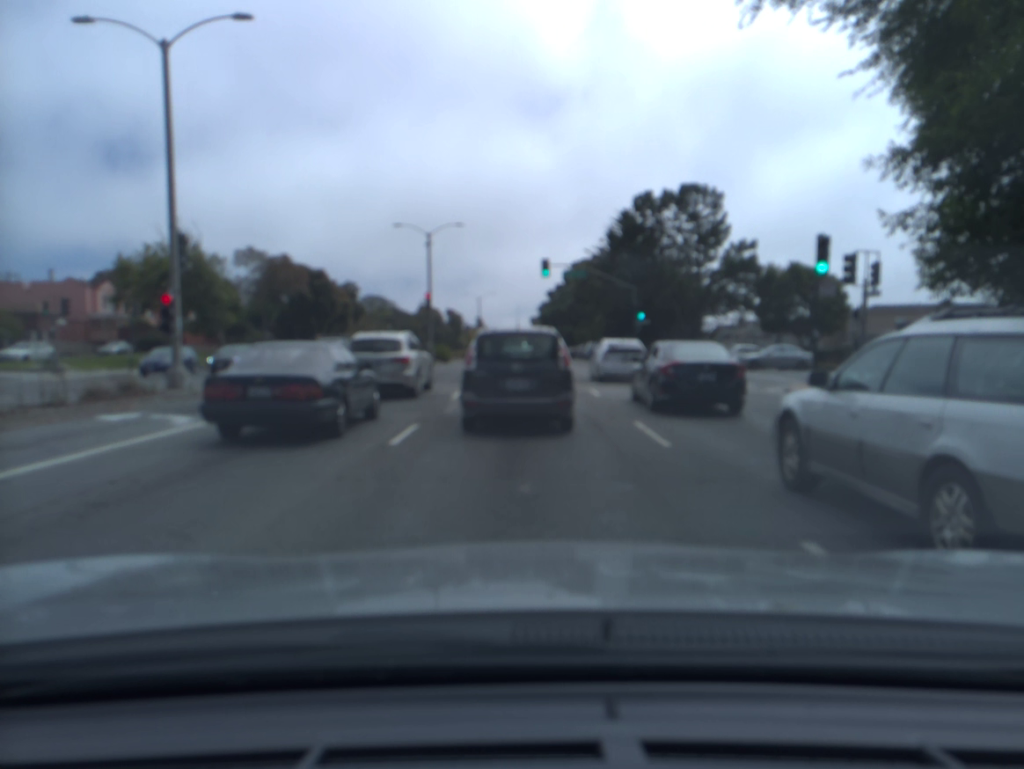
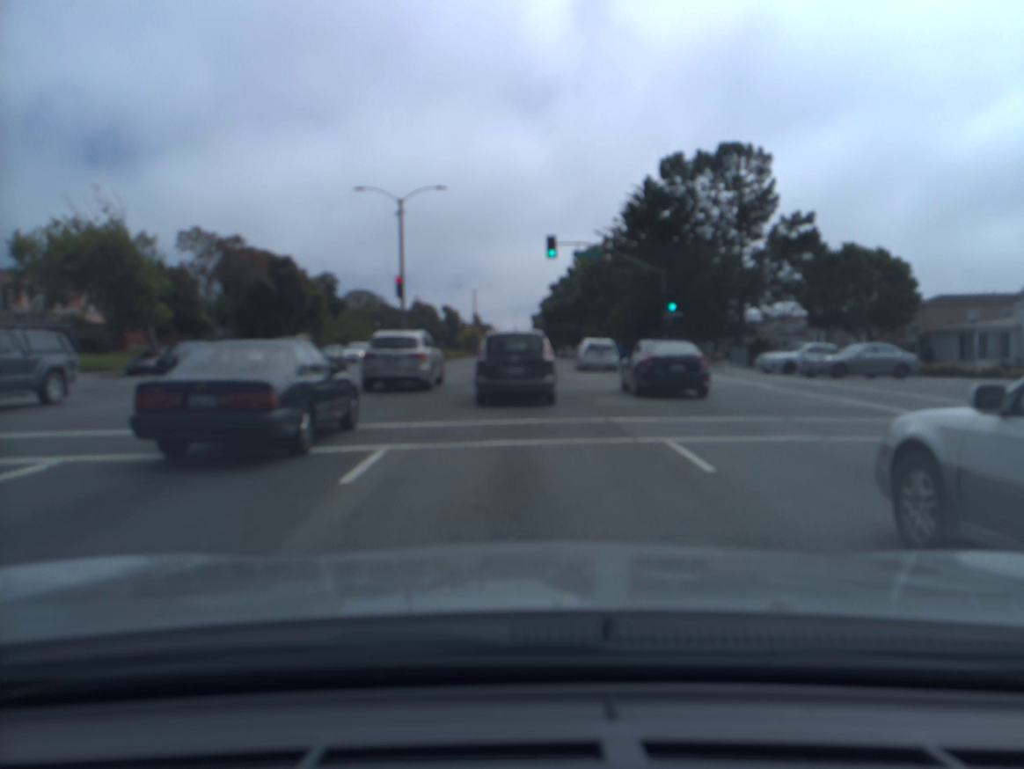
(0.0, +11.4) m; 0°
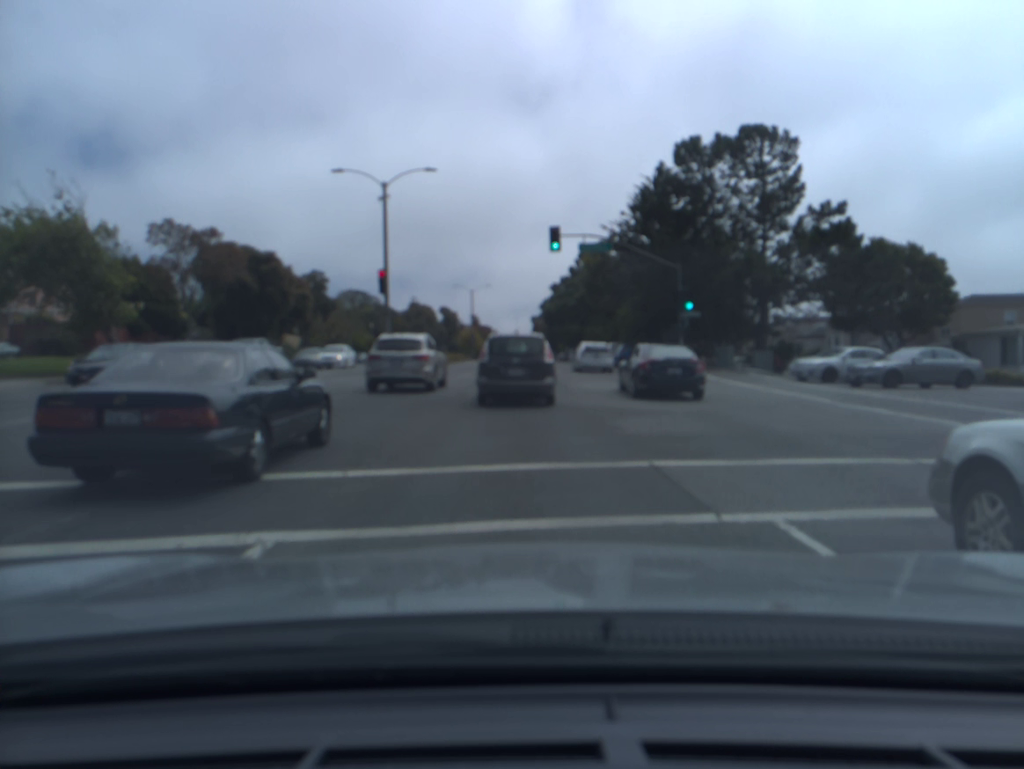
(0.0, +4.4) m; 0°
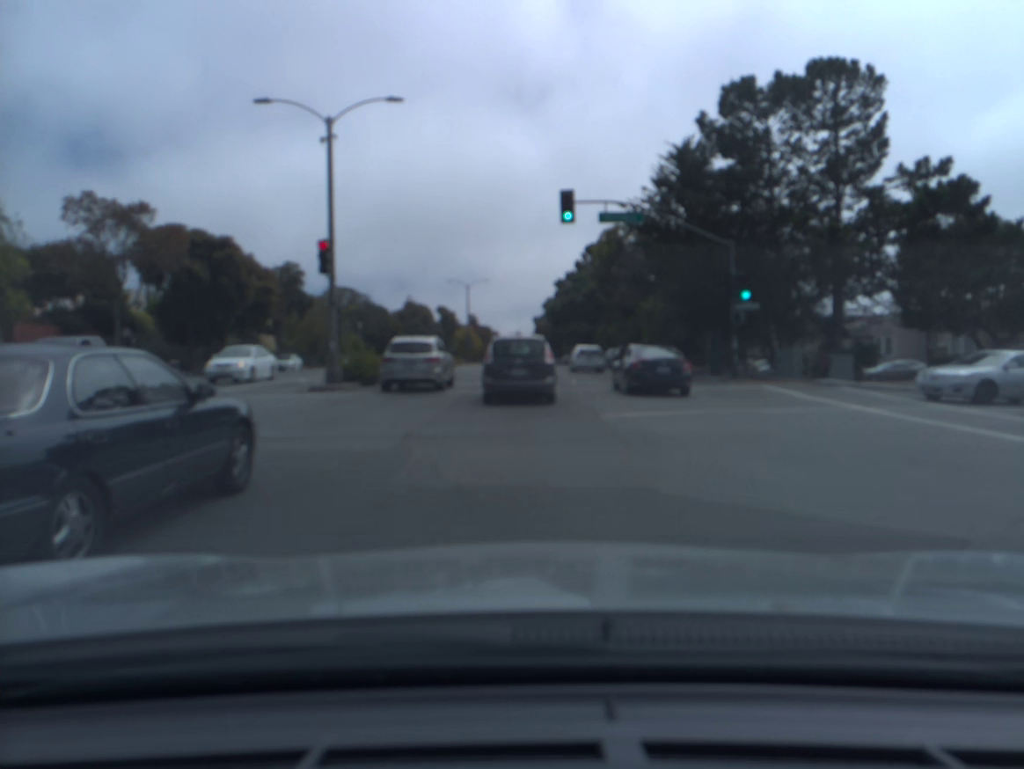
(0.0, +10.1) m; 0°
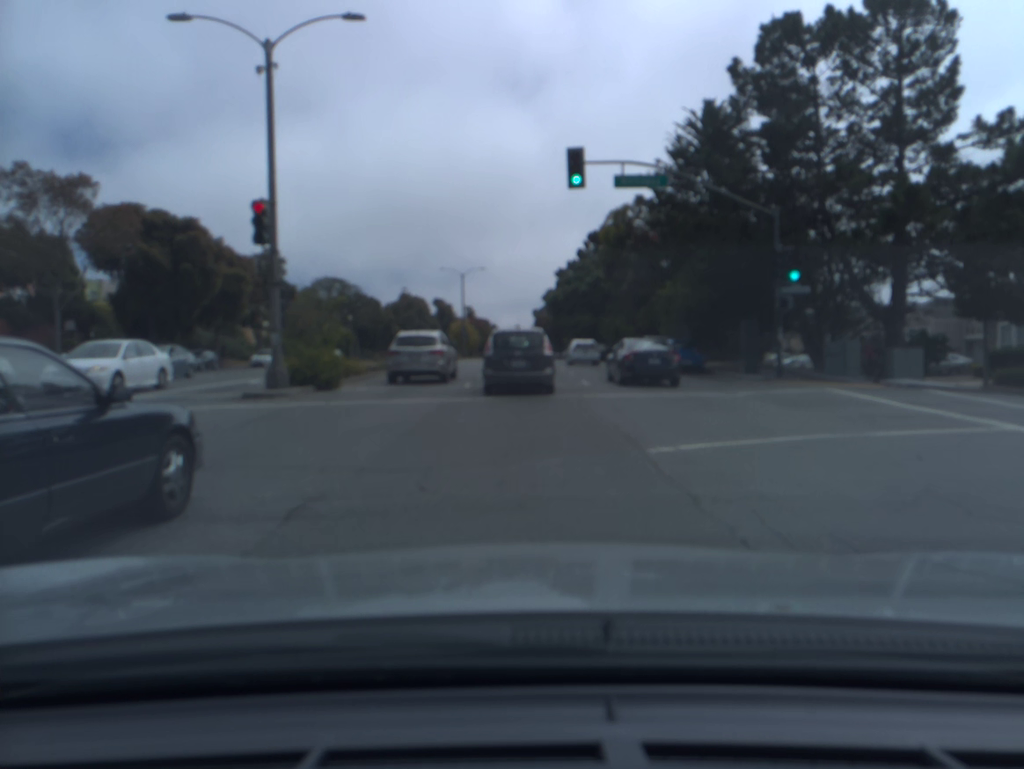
(0.0, +5.6) m; 0°
